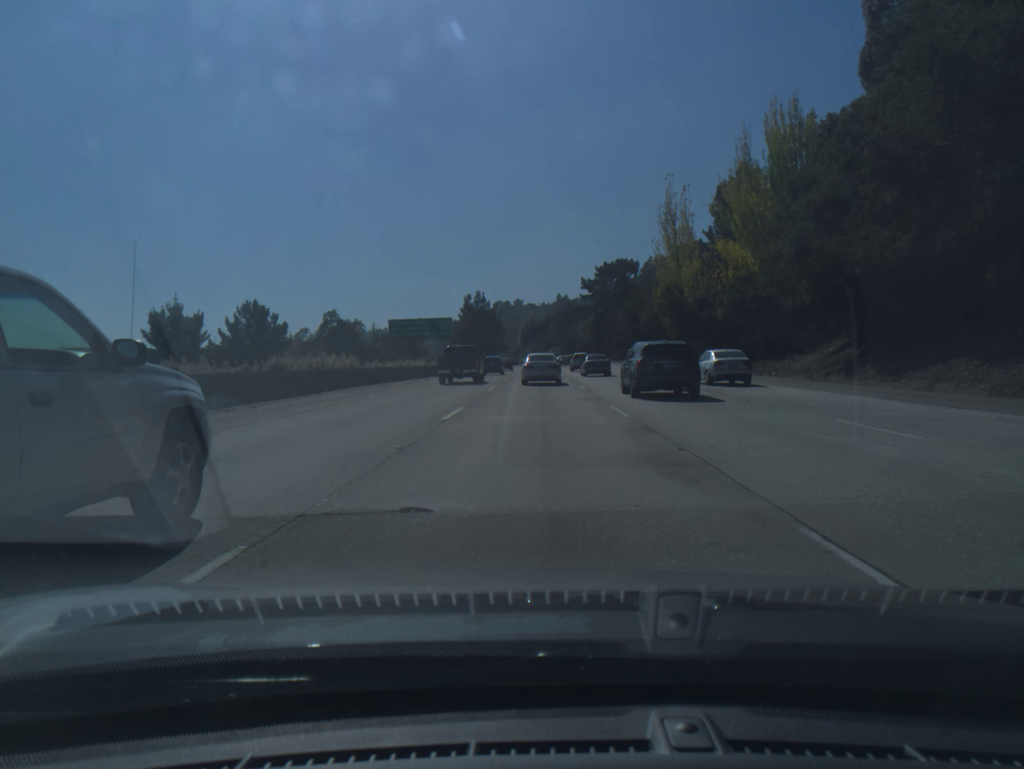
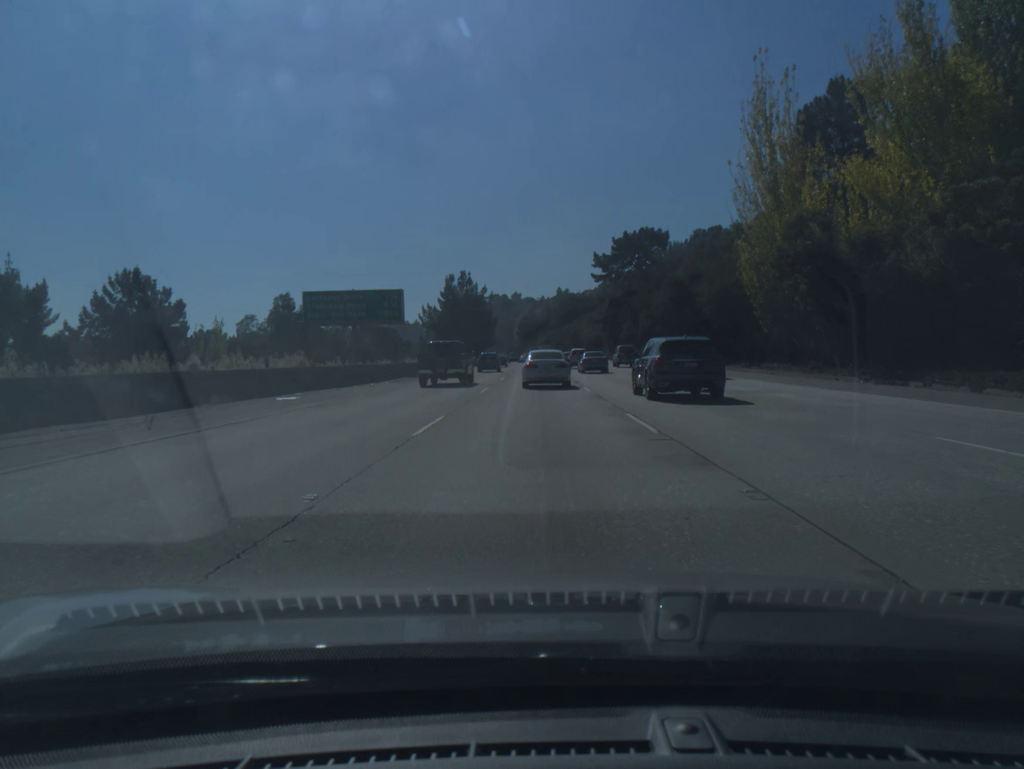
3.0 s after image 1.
(0.0, +33.1) m; 0°
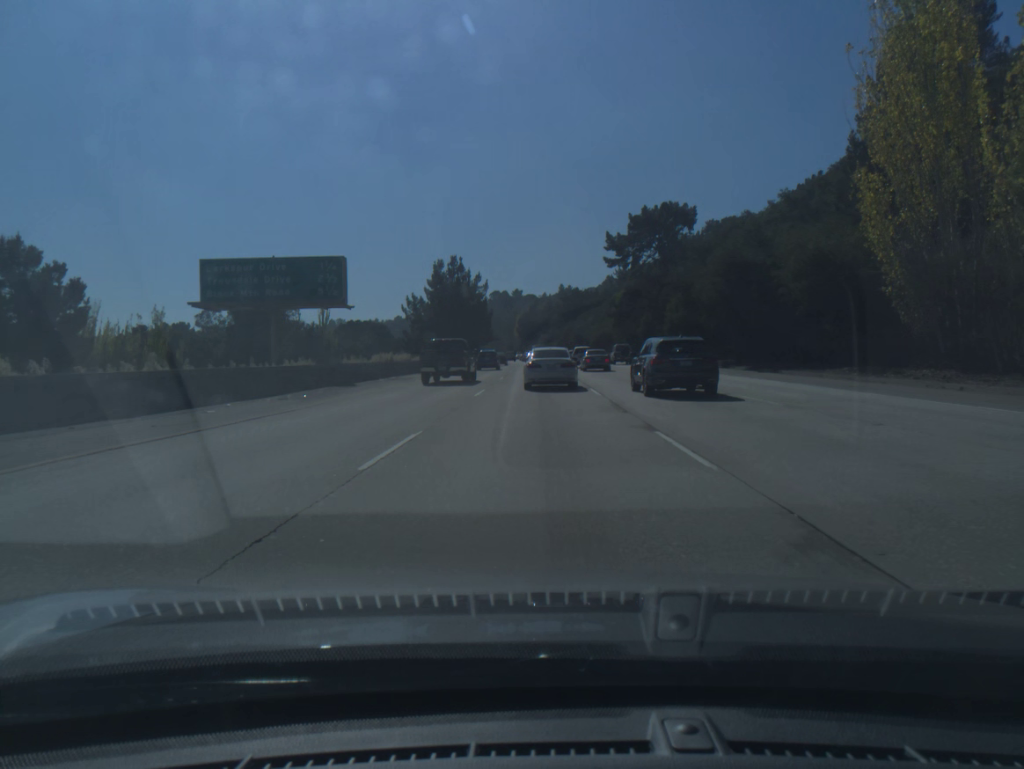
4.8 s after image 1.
(0.0, +18.3) m; 0°
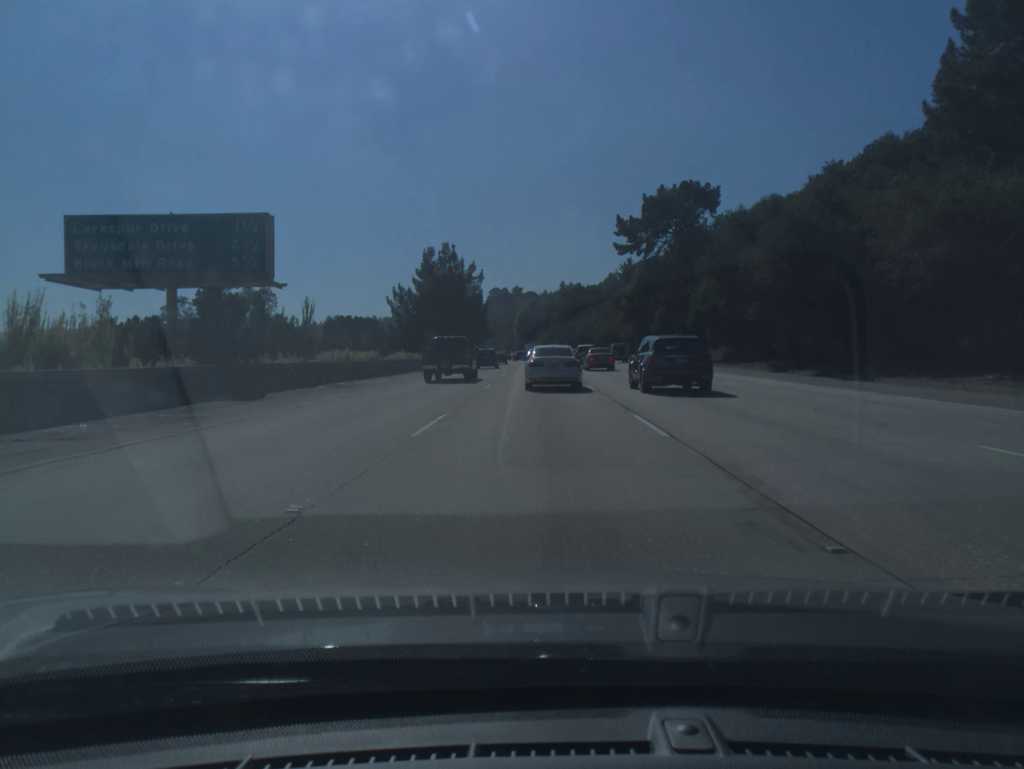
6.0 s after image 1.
(0.0, +11.6) m; 0°
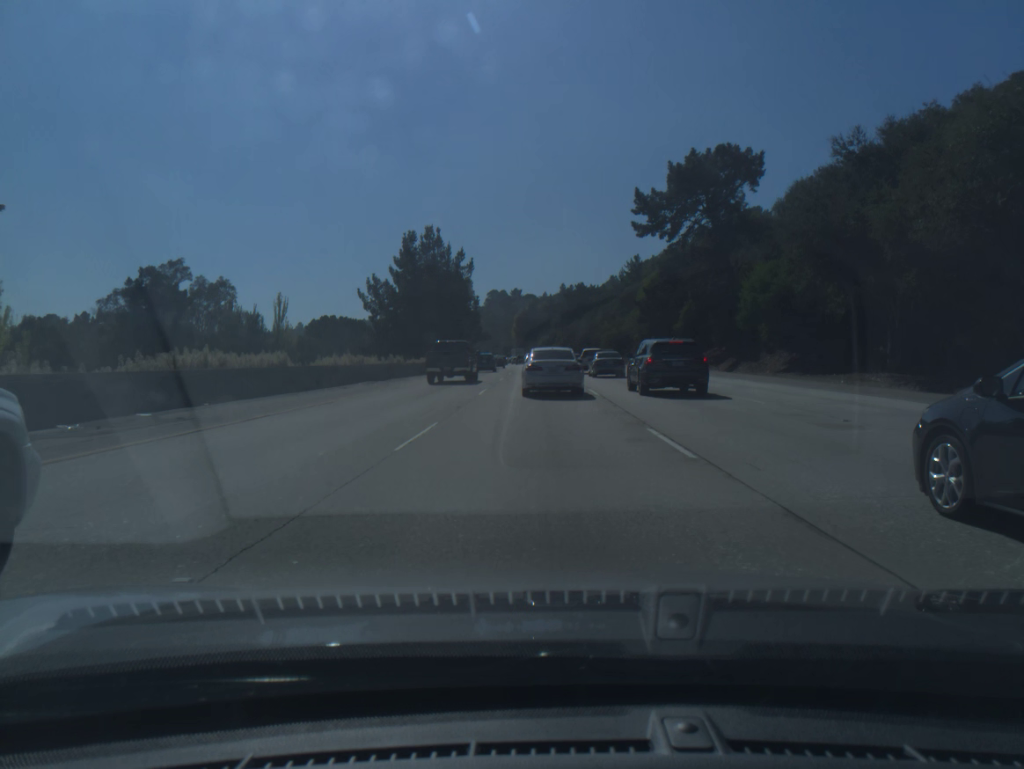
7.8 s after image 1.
(0.0, +16.4) m; 0°
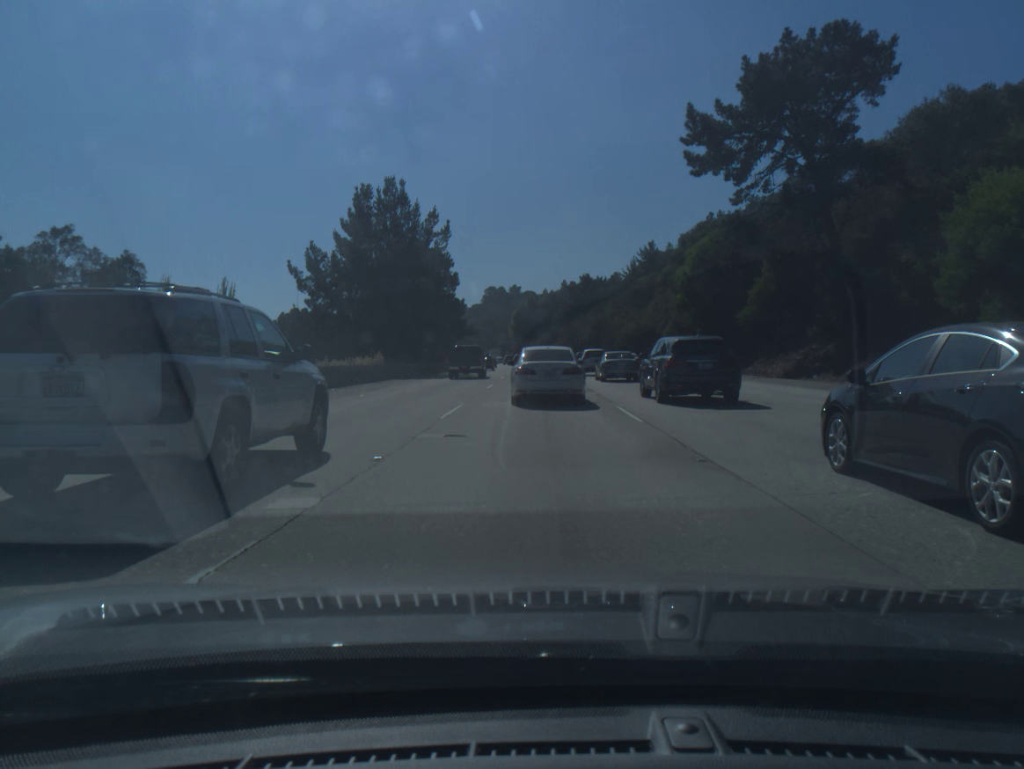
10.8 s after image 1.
(-0.1, +24.3) m; 0°
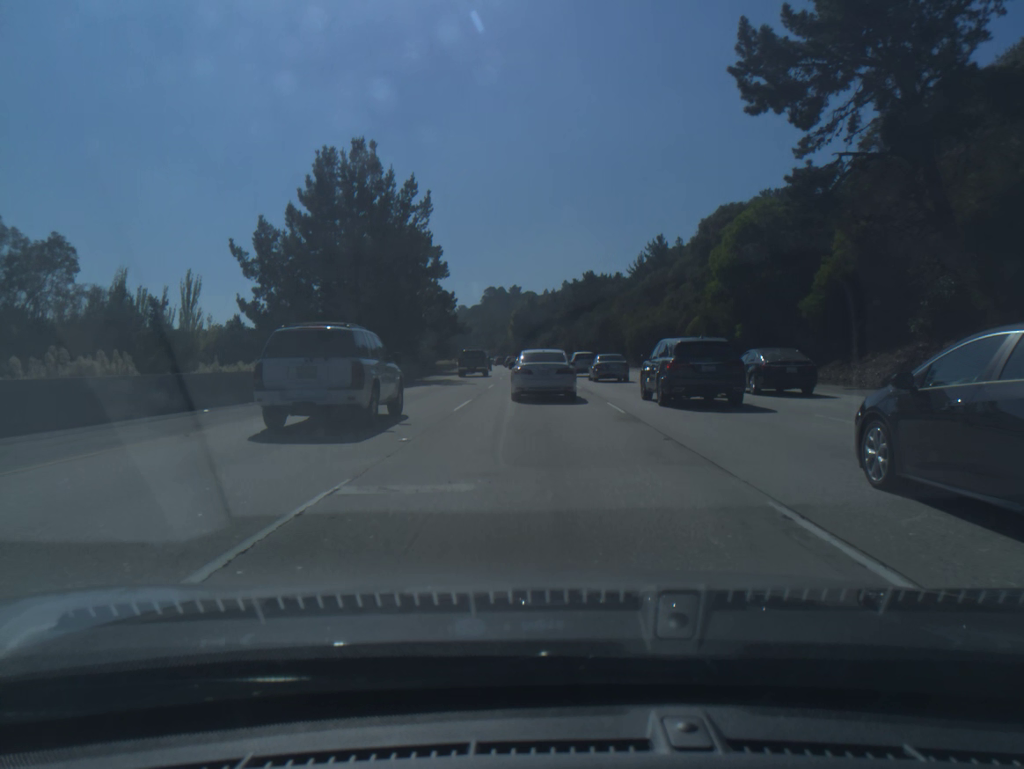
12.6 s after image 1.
(0.0, +12.3) m; 0°
